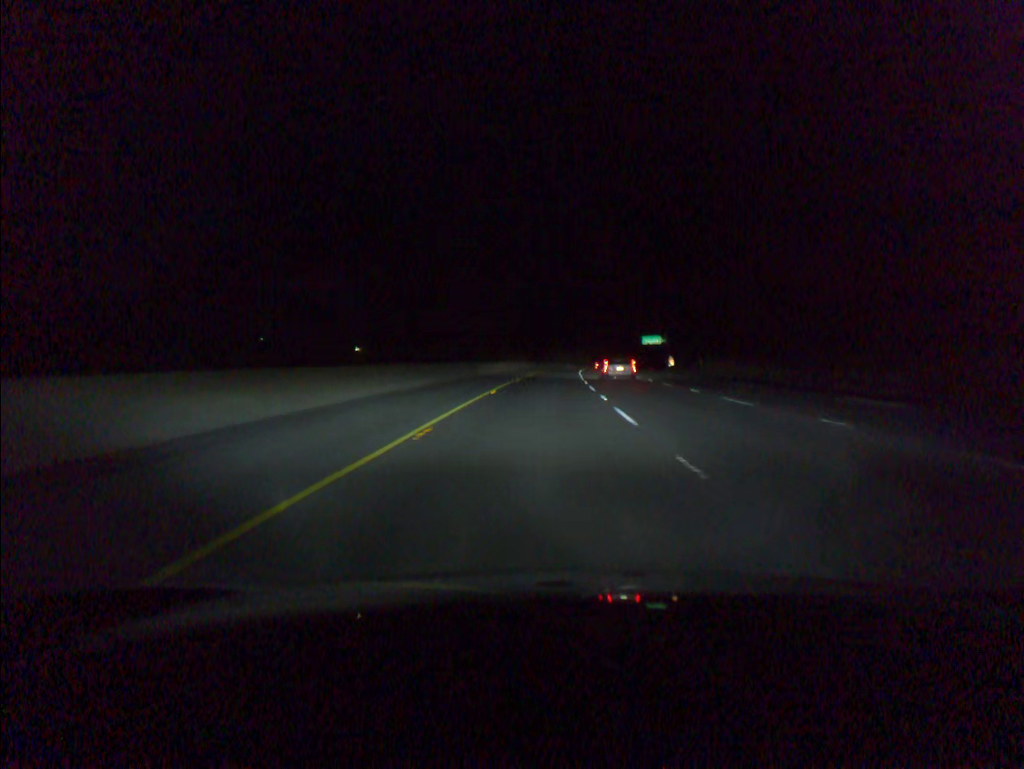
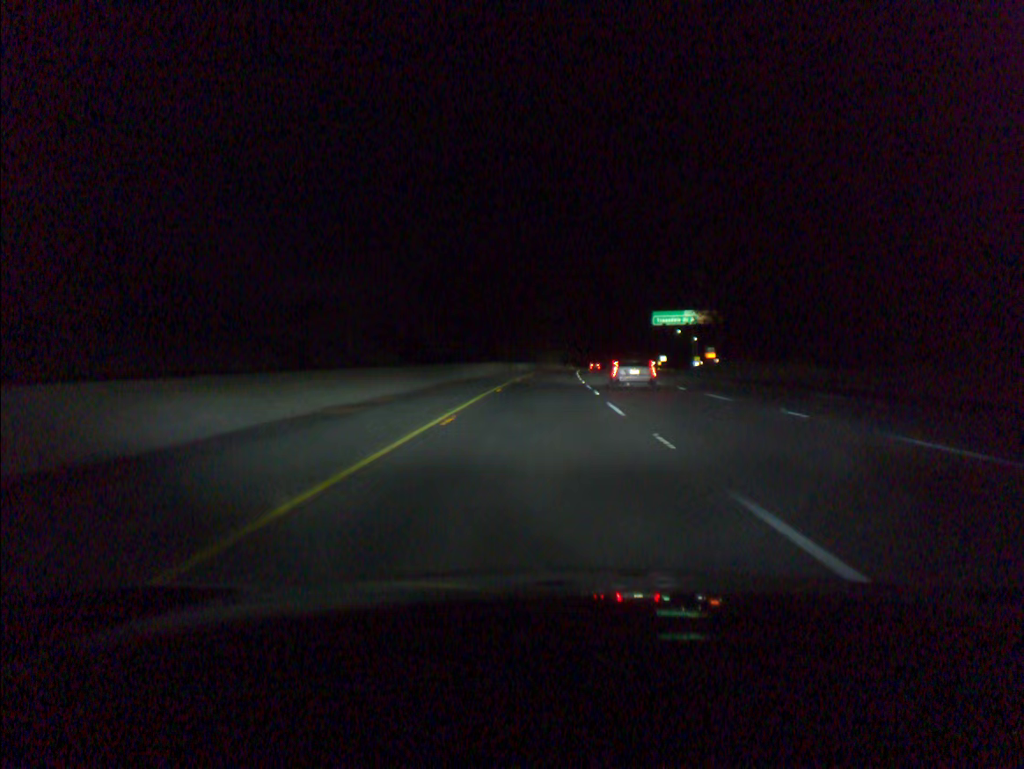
(+2.4, +84.8) m; +3°
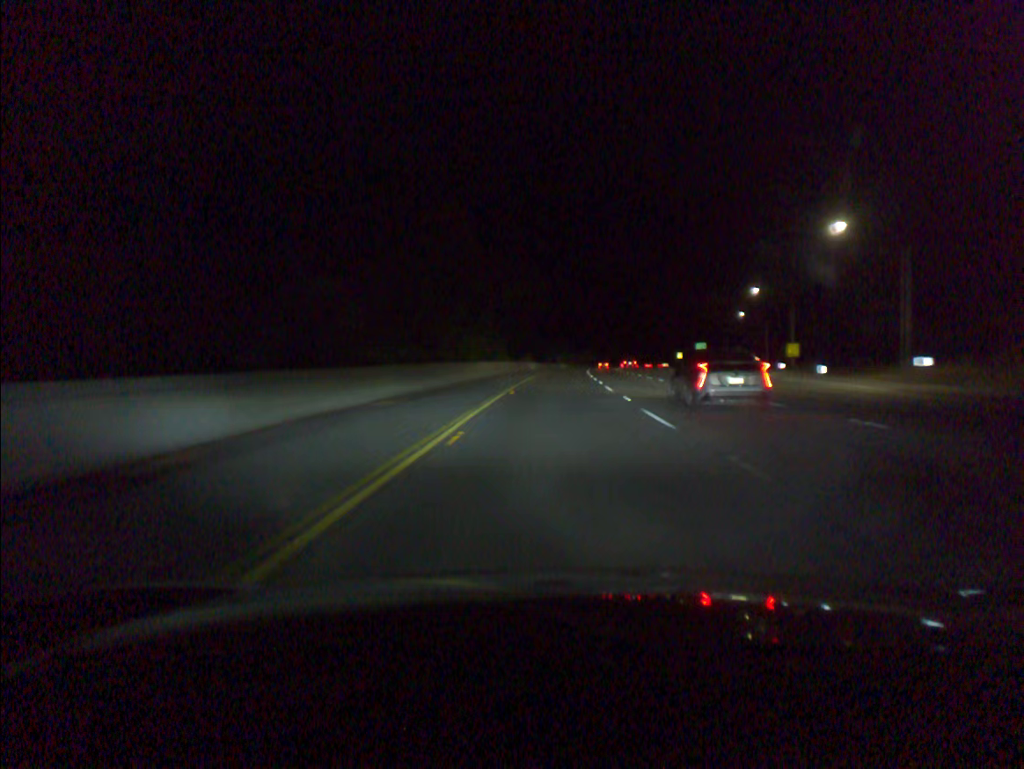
(+3.0, +105.2) m; +3°
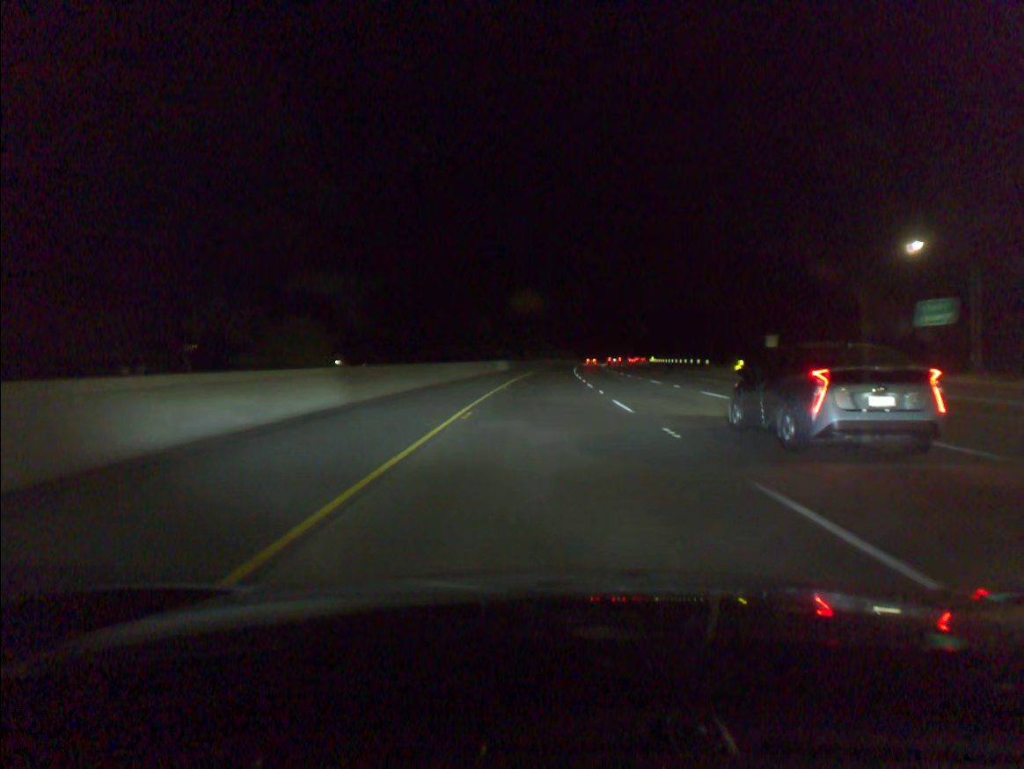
(+2.9, +83.4) m; +4°
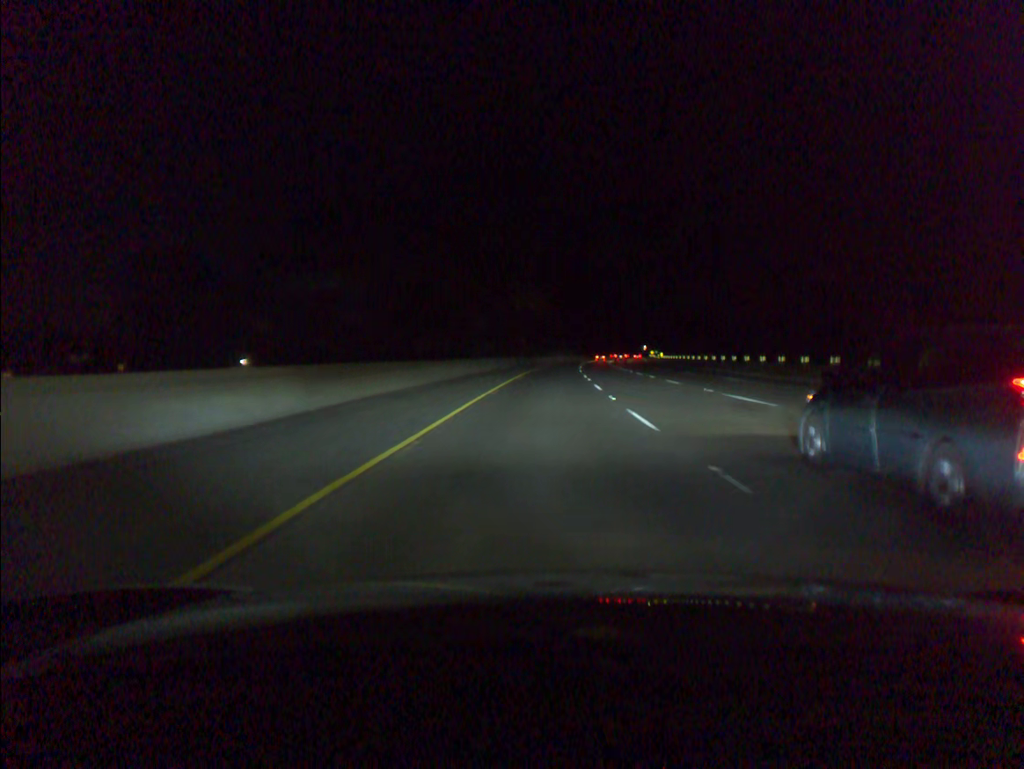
(+1.1, +63.5) m; +2°
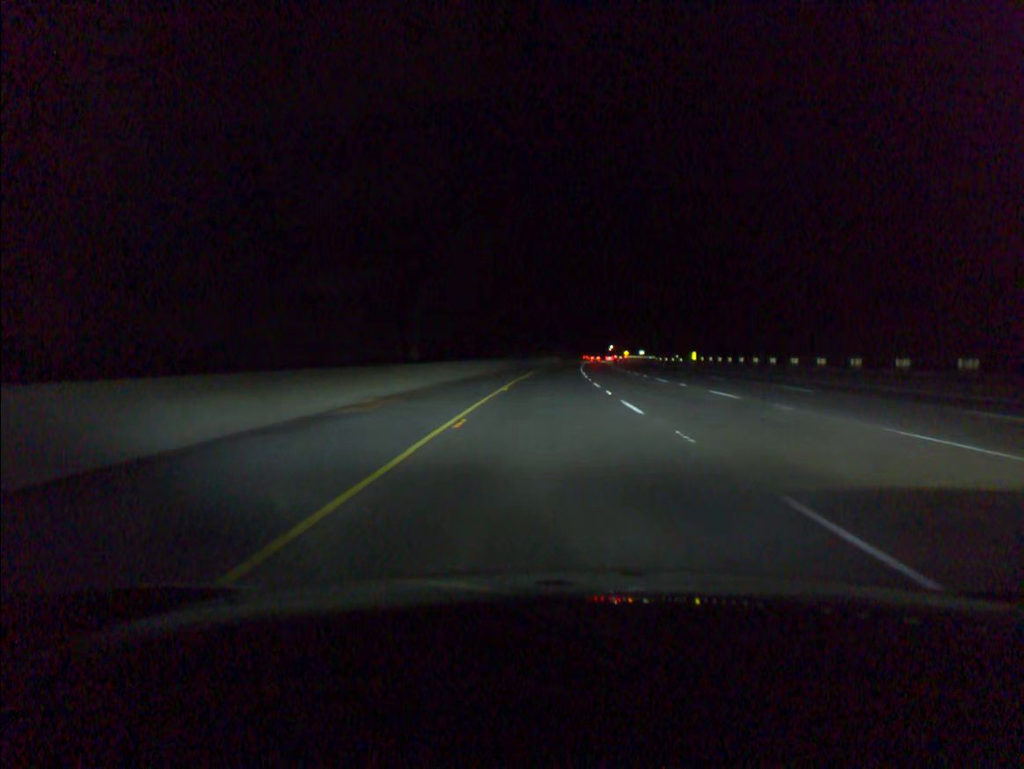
(+2.1, +83.6) m; +3°
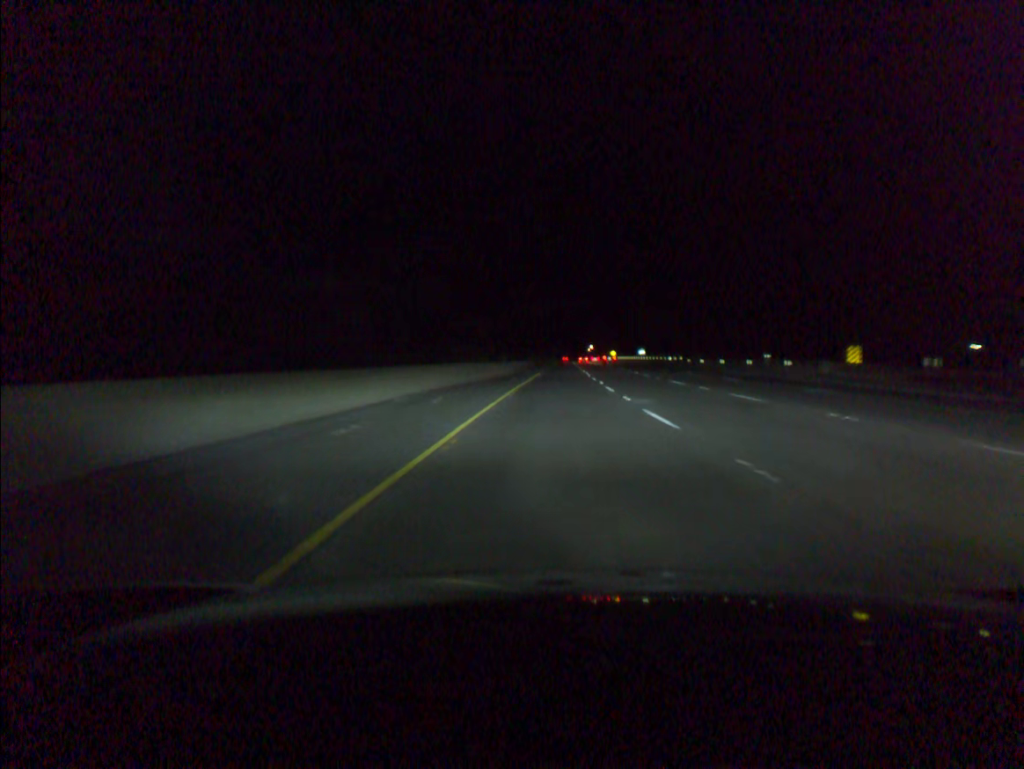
(+1.0, +61.2) m; +2°
